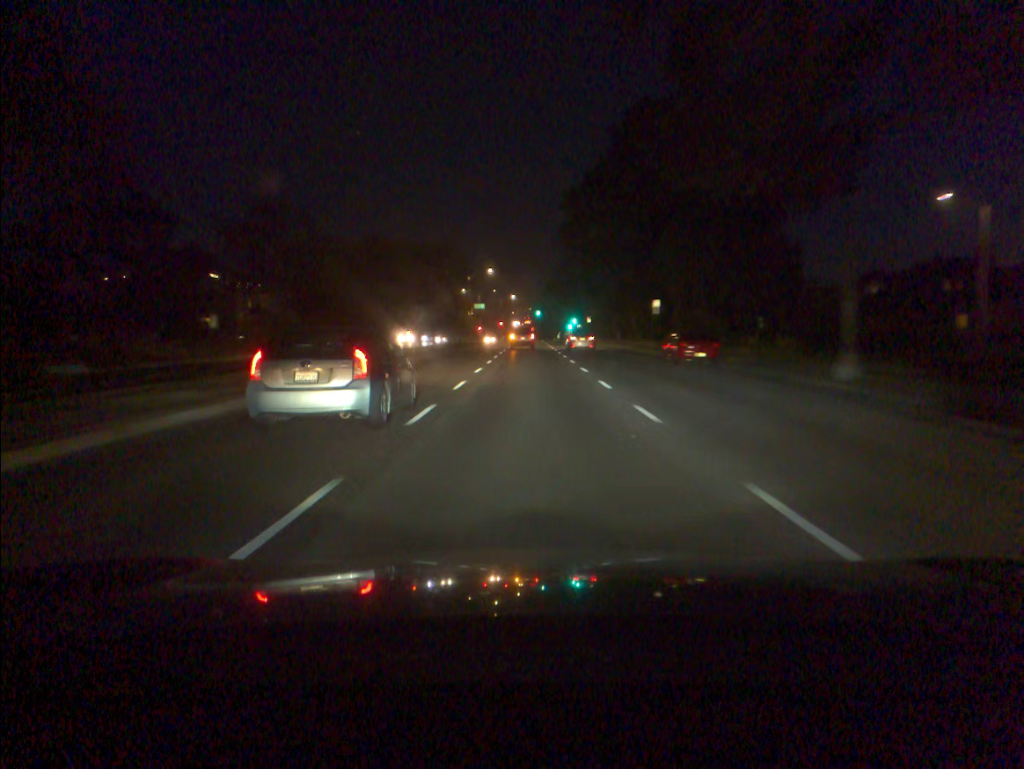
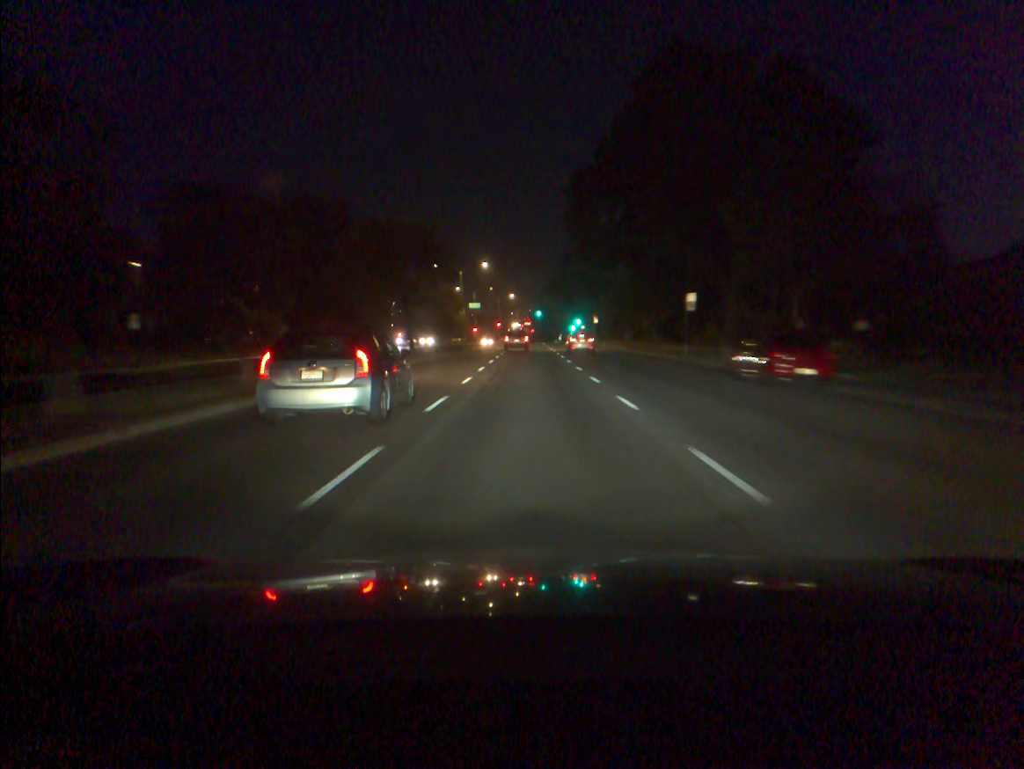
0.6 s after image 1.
(0.0, +12.1) m; 0°
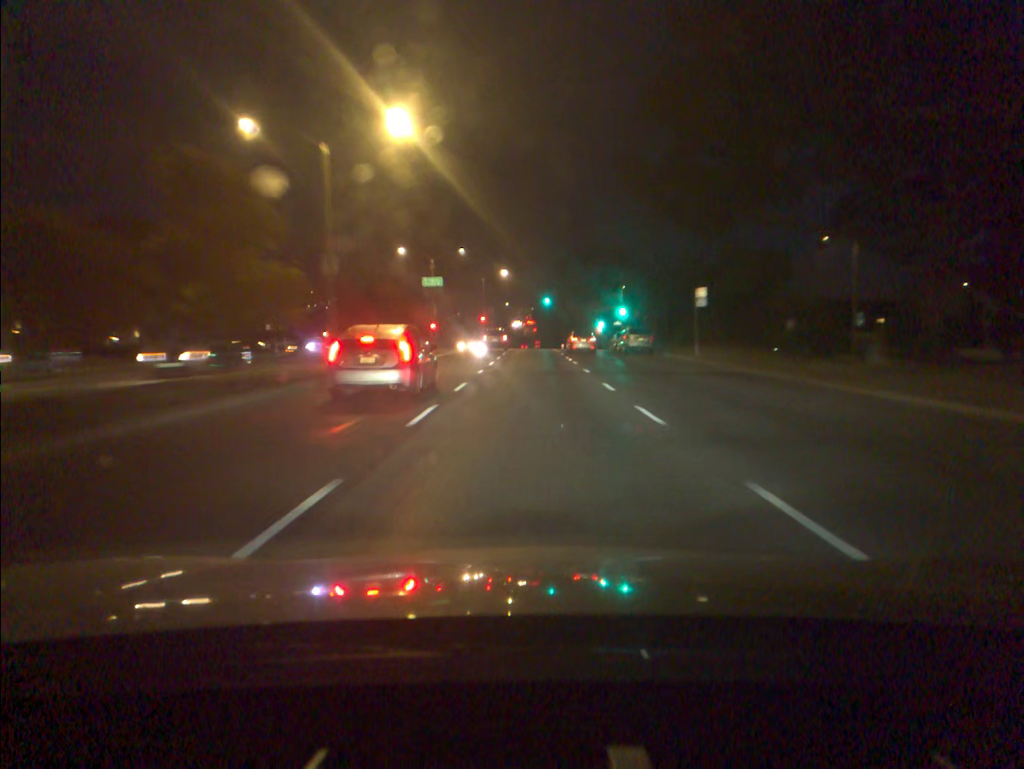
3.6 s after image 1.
(0.0, +60.9) m; 0°
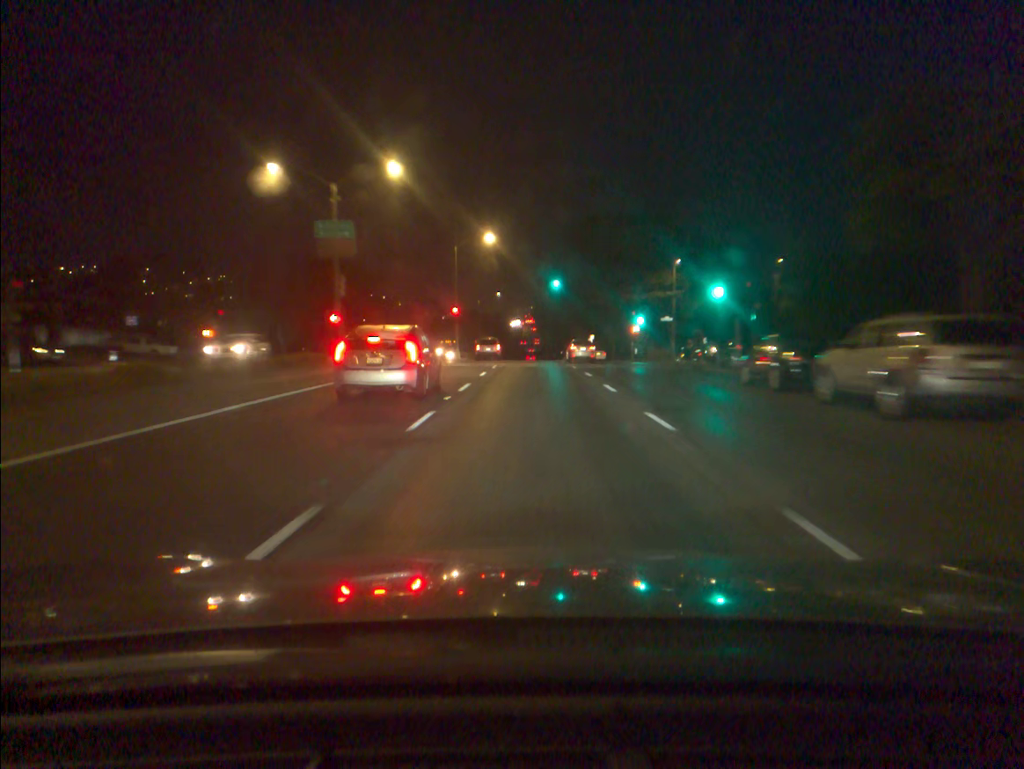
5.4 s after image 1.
(-0.1, +36.6) m; 0°
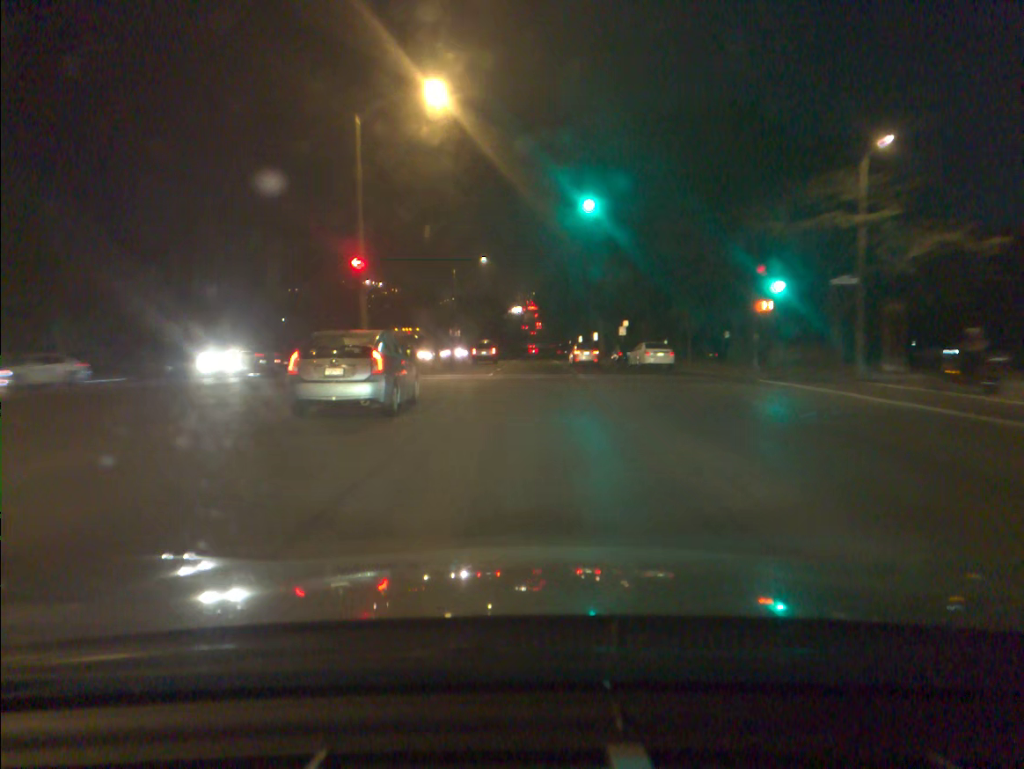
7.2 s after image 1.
(0.0, +36.5) m; 0°
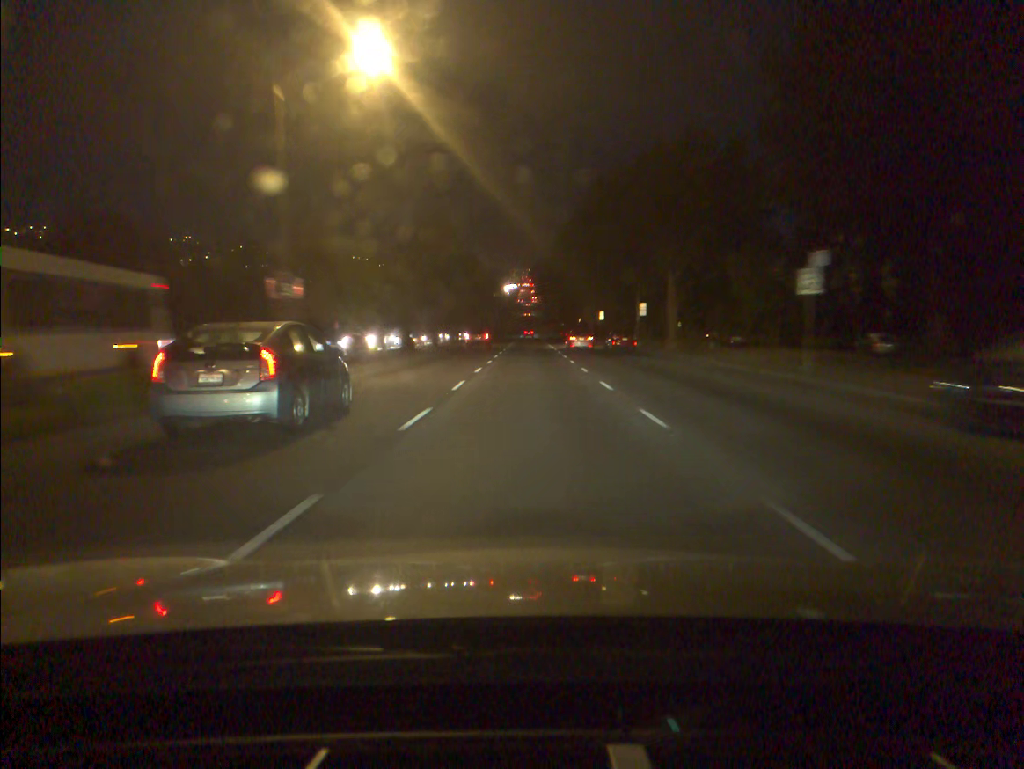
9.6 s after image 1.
(+0.1, +49.1) m; 0°
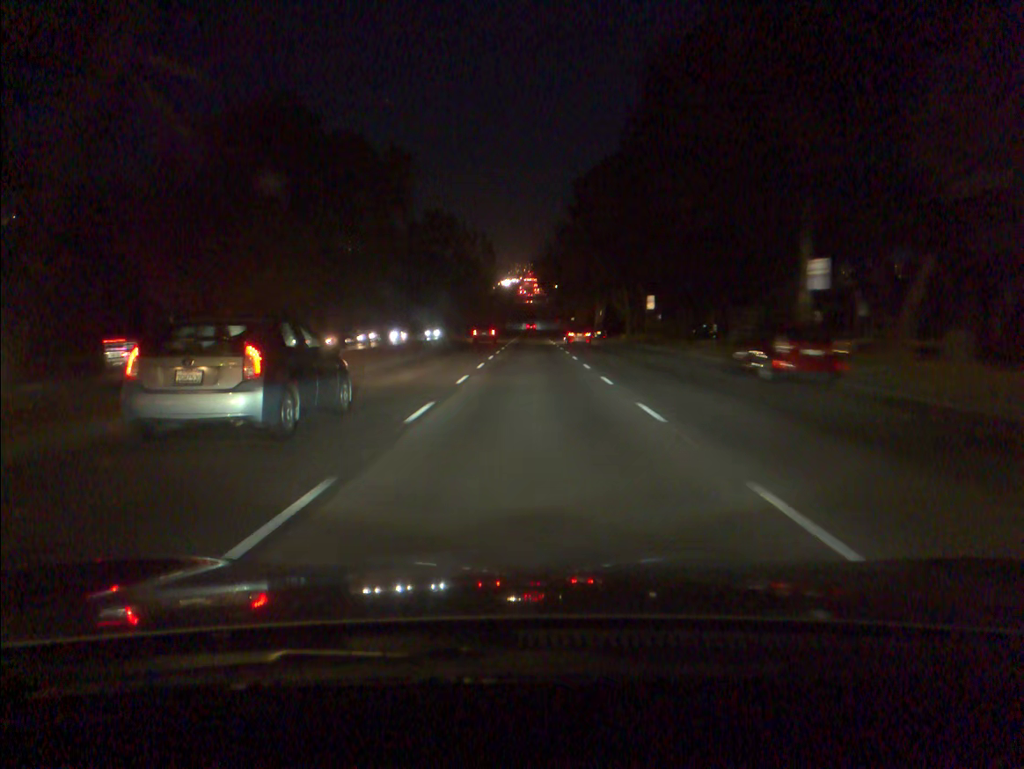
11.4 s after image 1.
(0.0, +36.5) m; 0°
